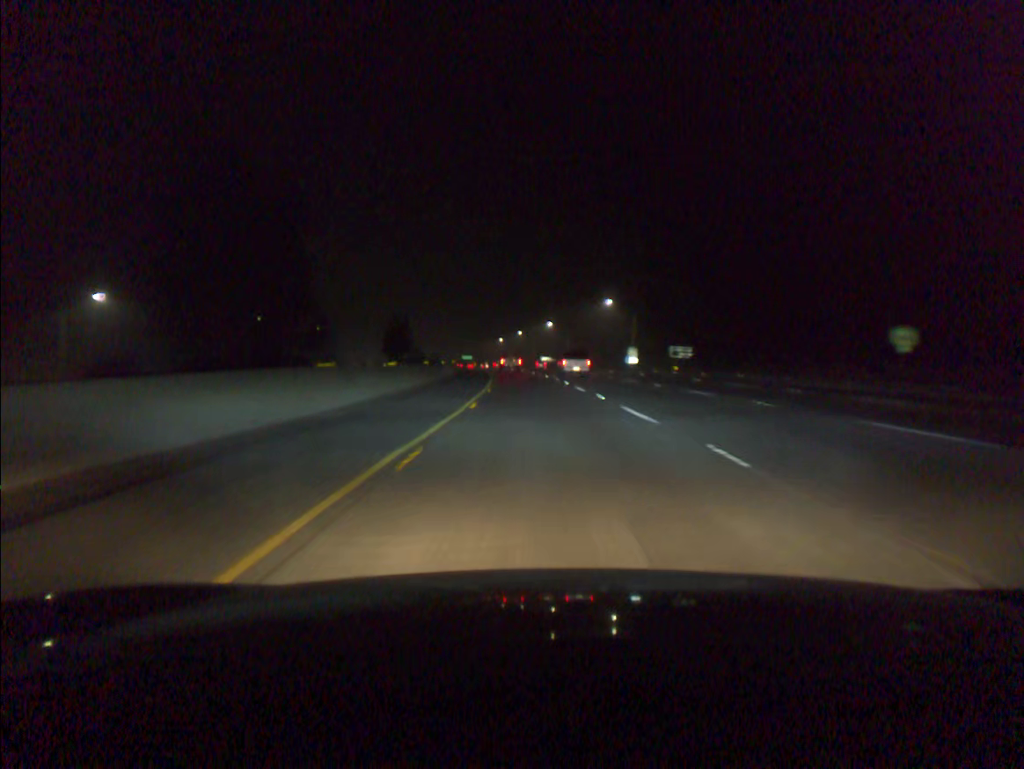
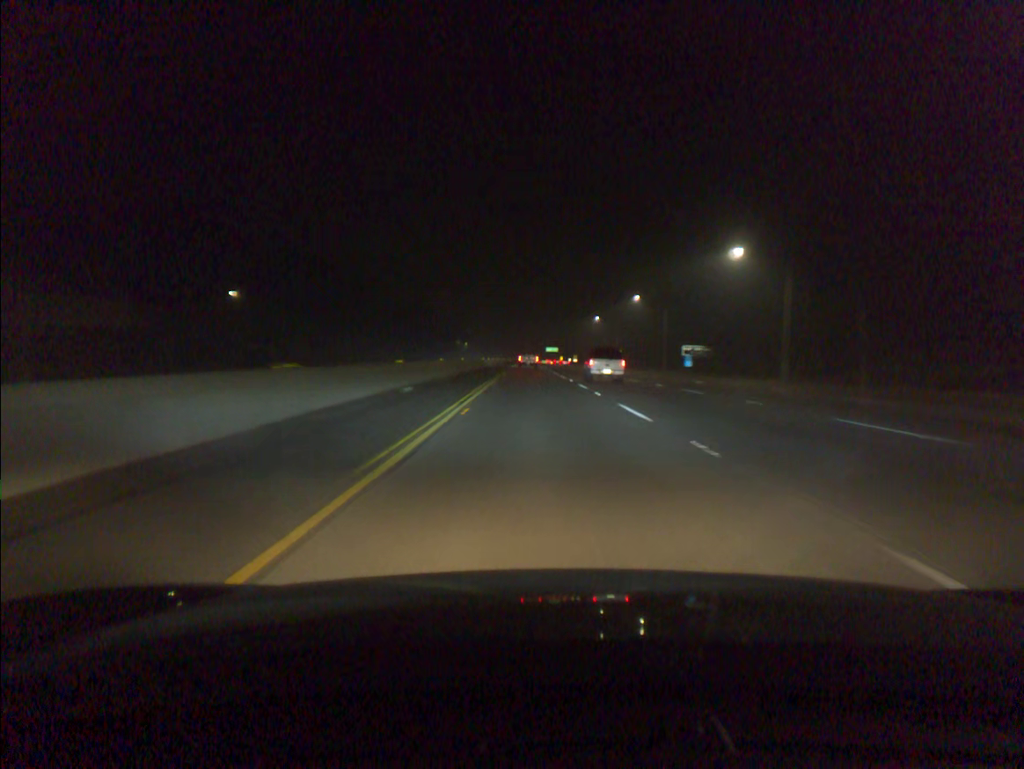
(-6.0, +100.6) m; -7°
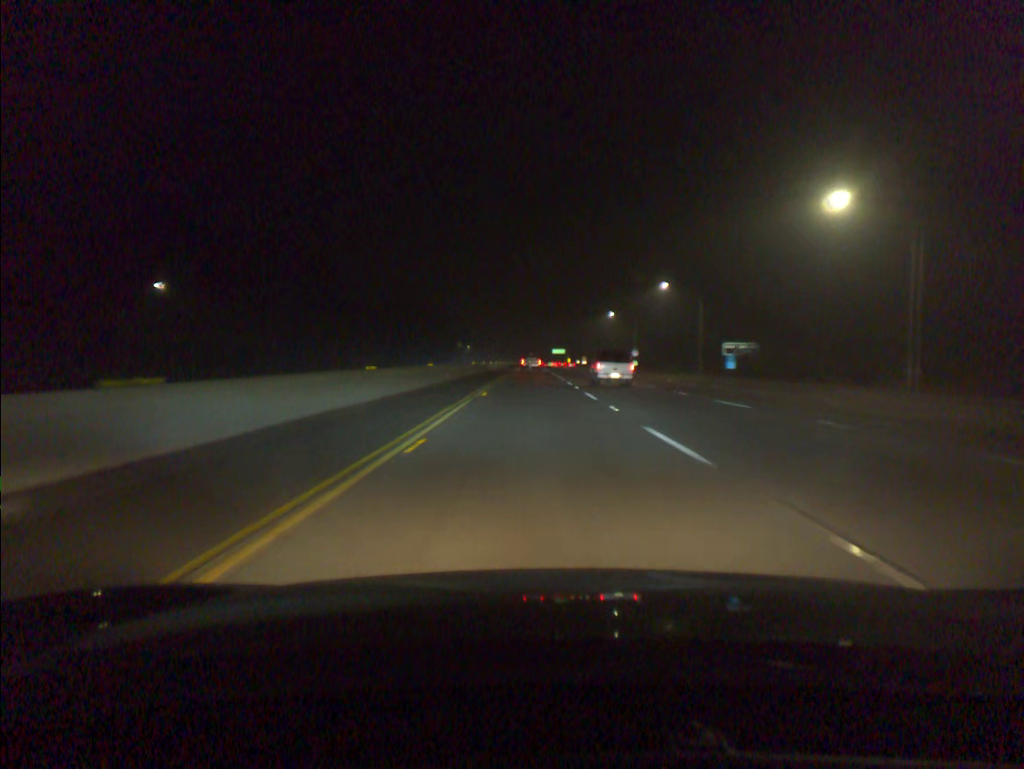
(-0.1, +20.0) m; -1°
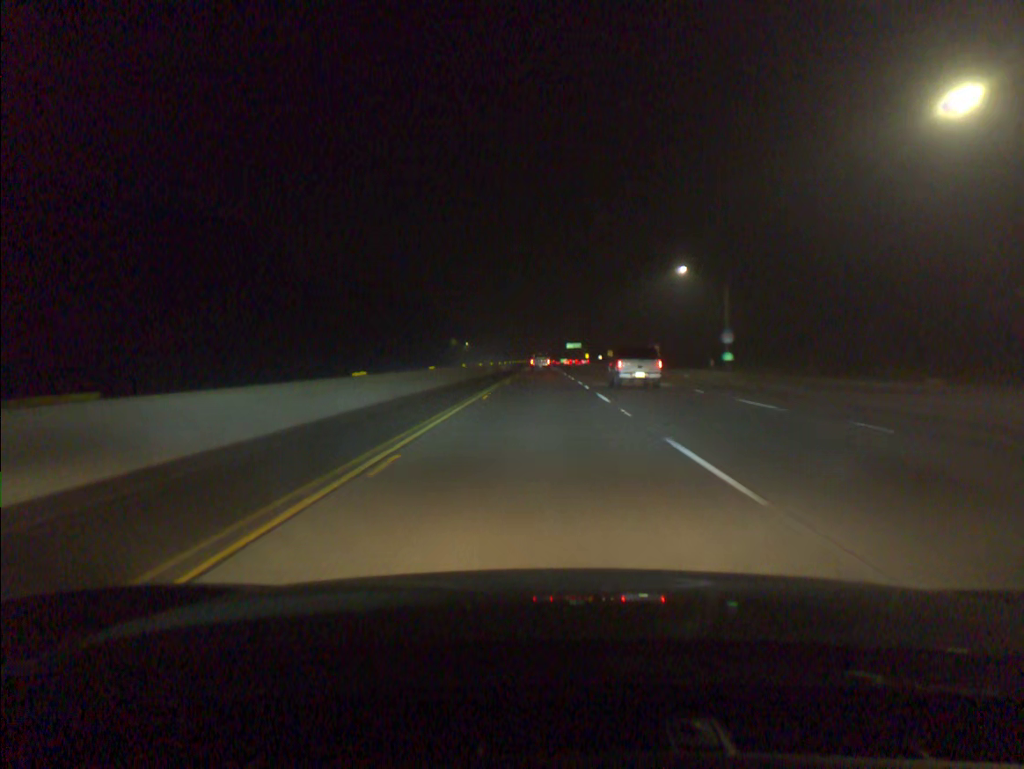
(-0.5, +60.4) m; -1°
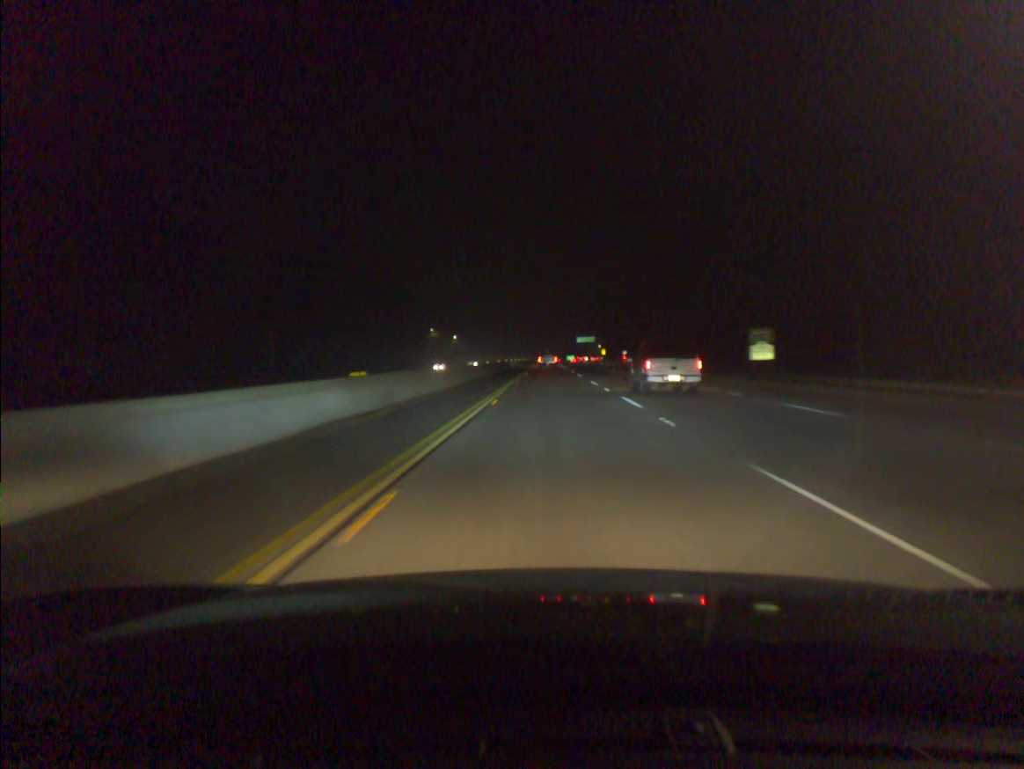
(-0.3, +61.0) m; 0°
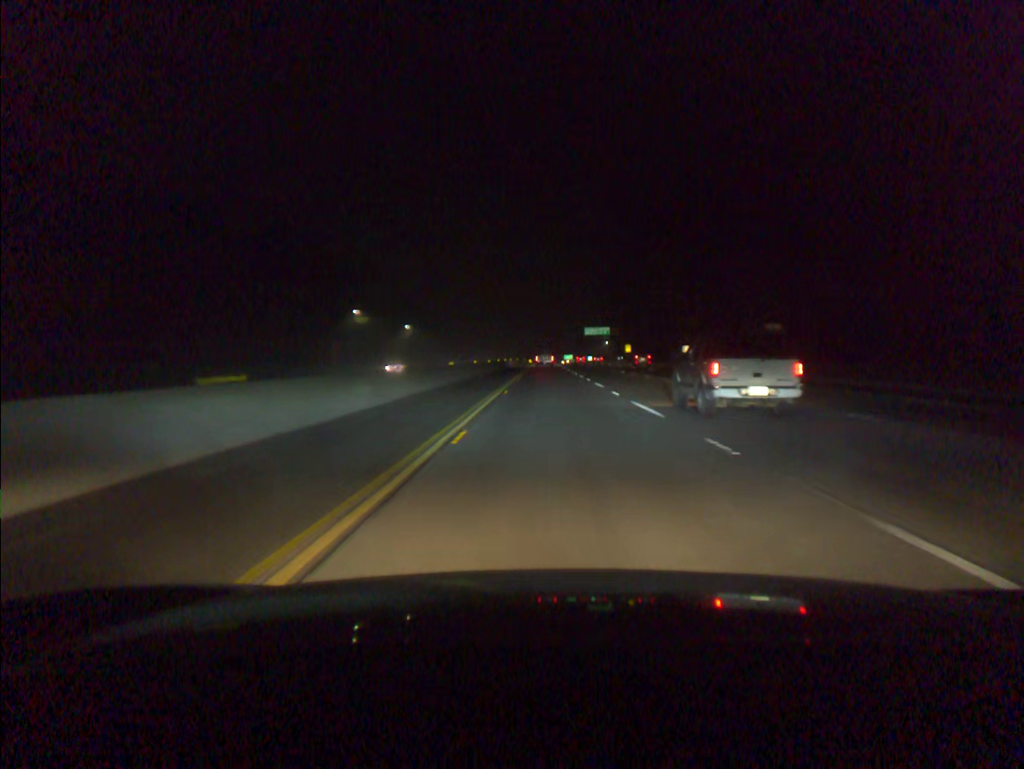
(+0.4, +82.5) m; 0°
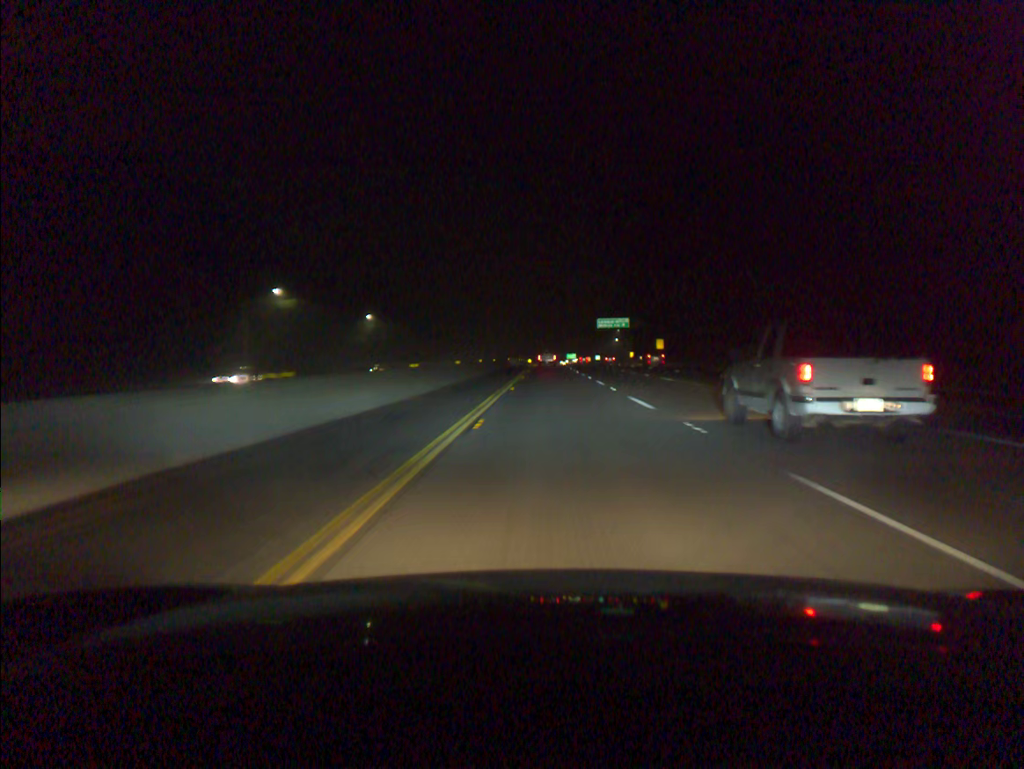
(0.0, +41.5) m; 0°
